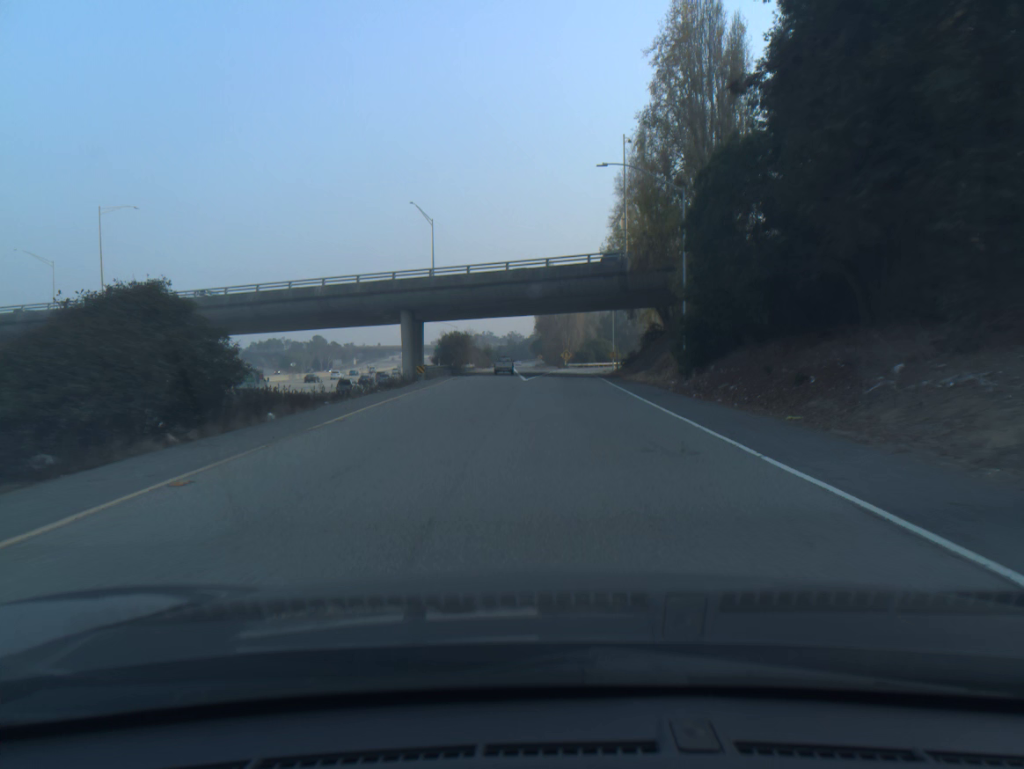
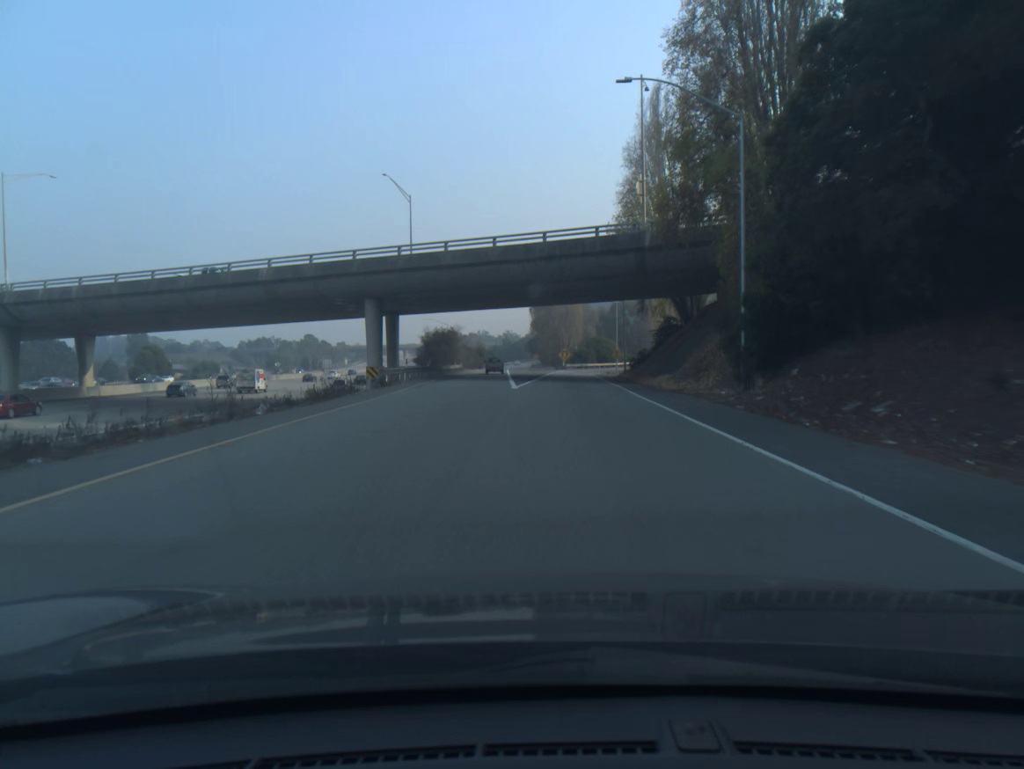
(0.0, +11.9) m; 0°
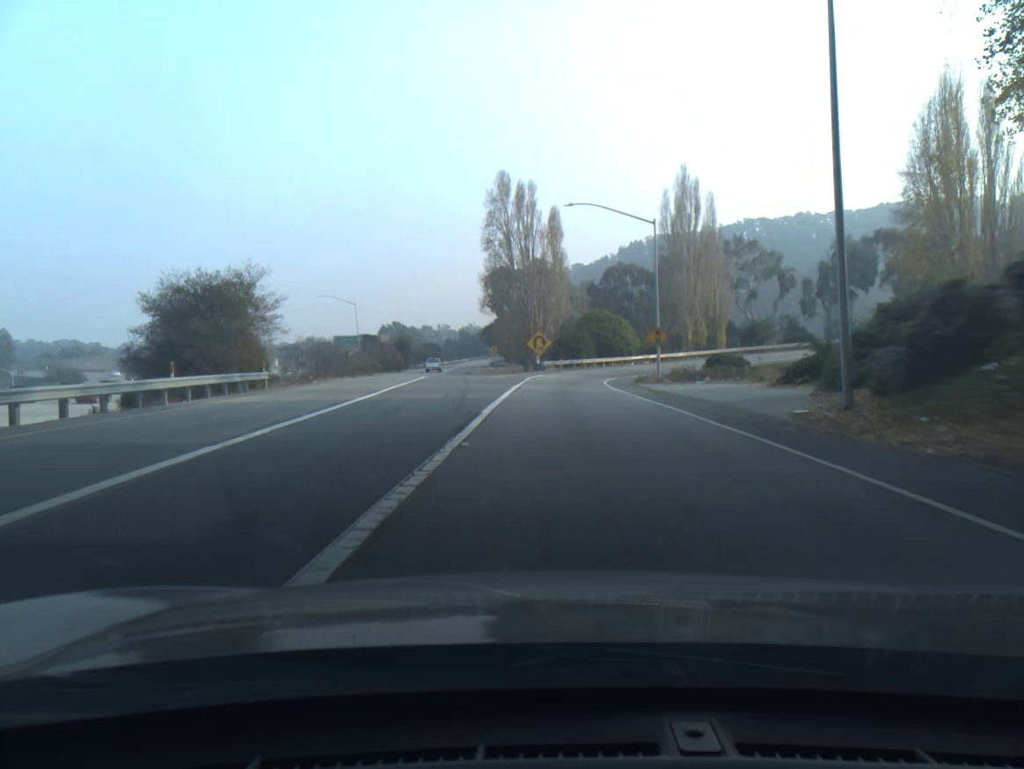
(+1.1, +57.1) m; +2°
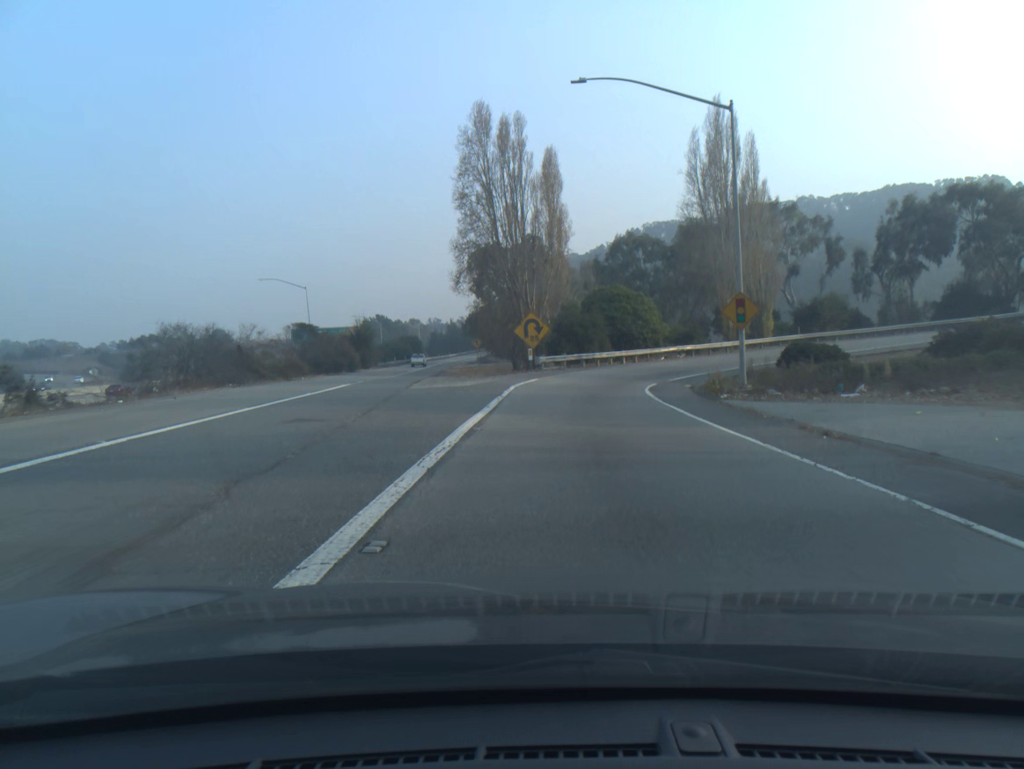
(0.0, +20.4) m; 0°
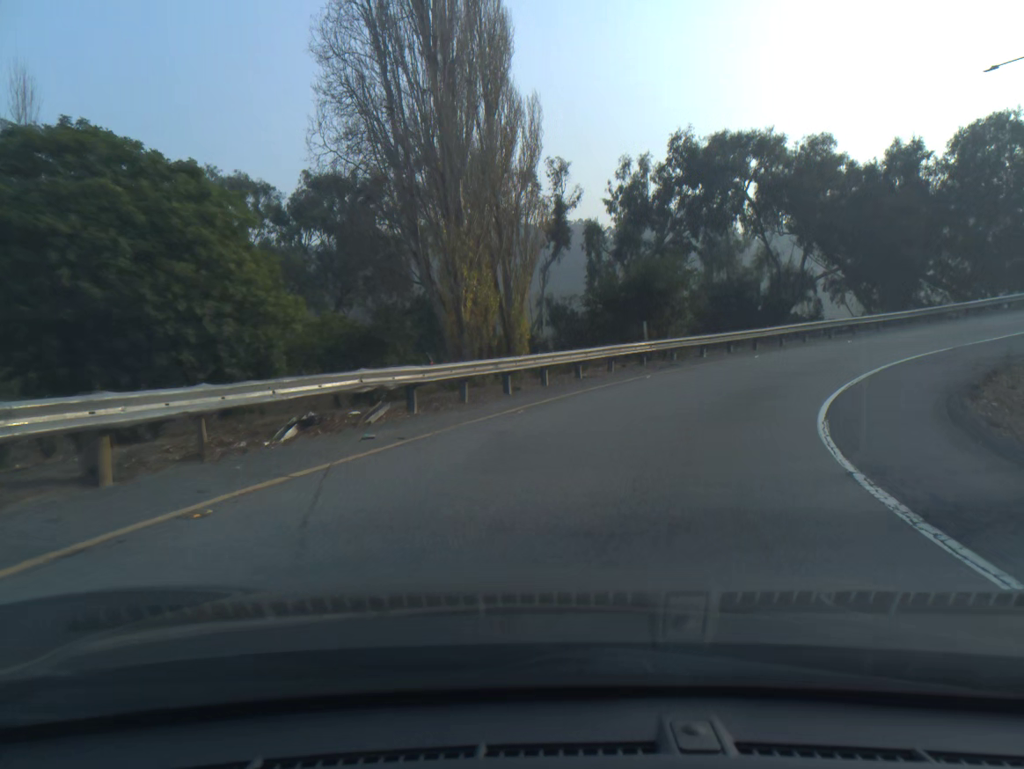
(+5.8, +41.7) m; +28°
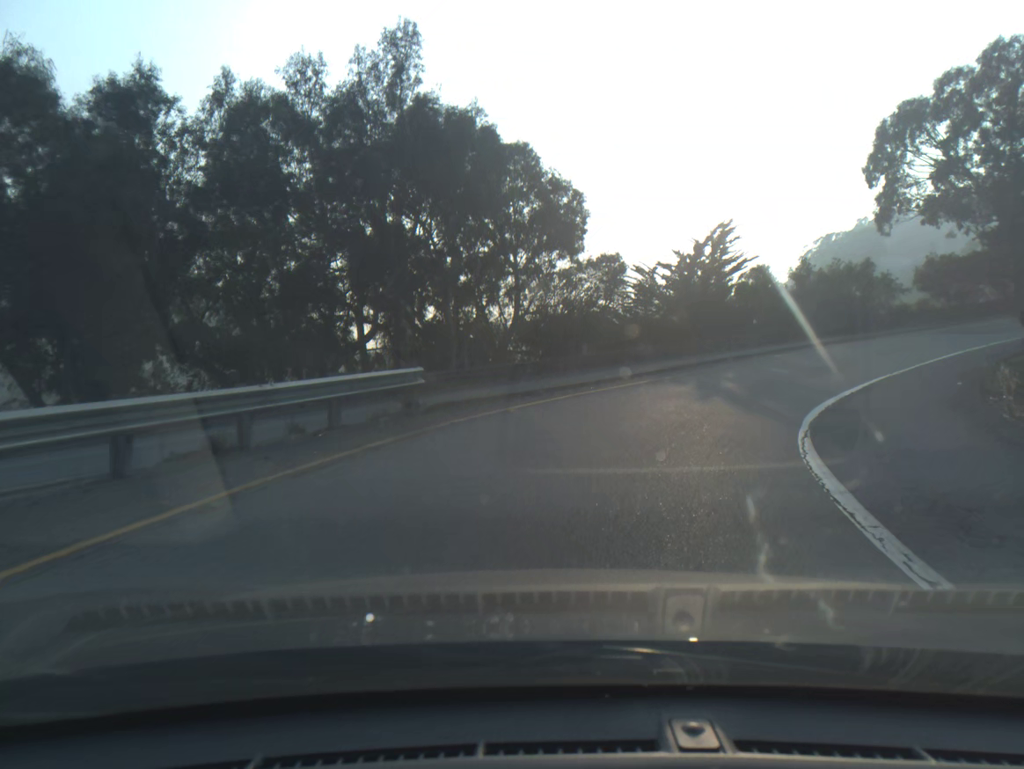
(+13.9, +30.6) m; +50°
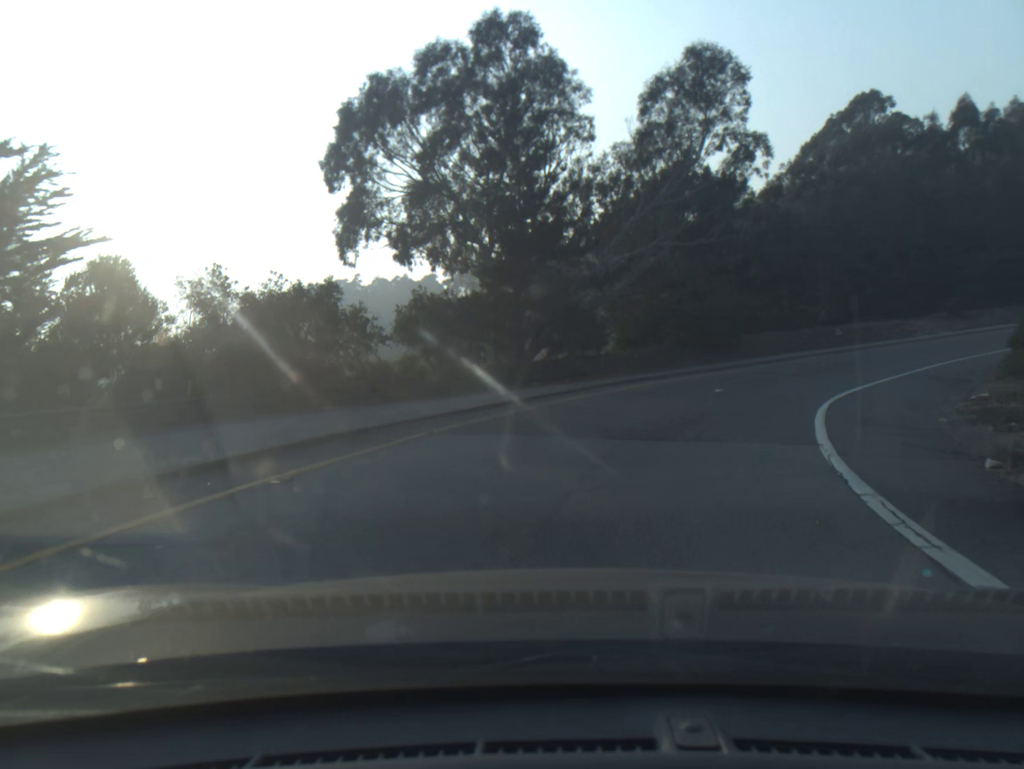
(+8.1, +23.2) m; +39°
